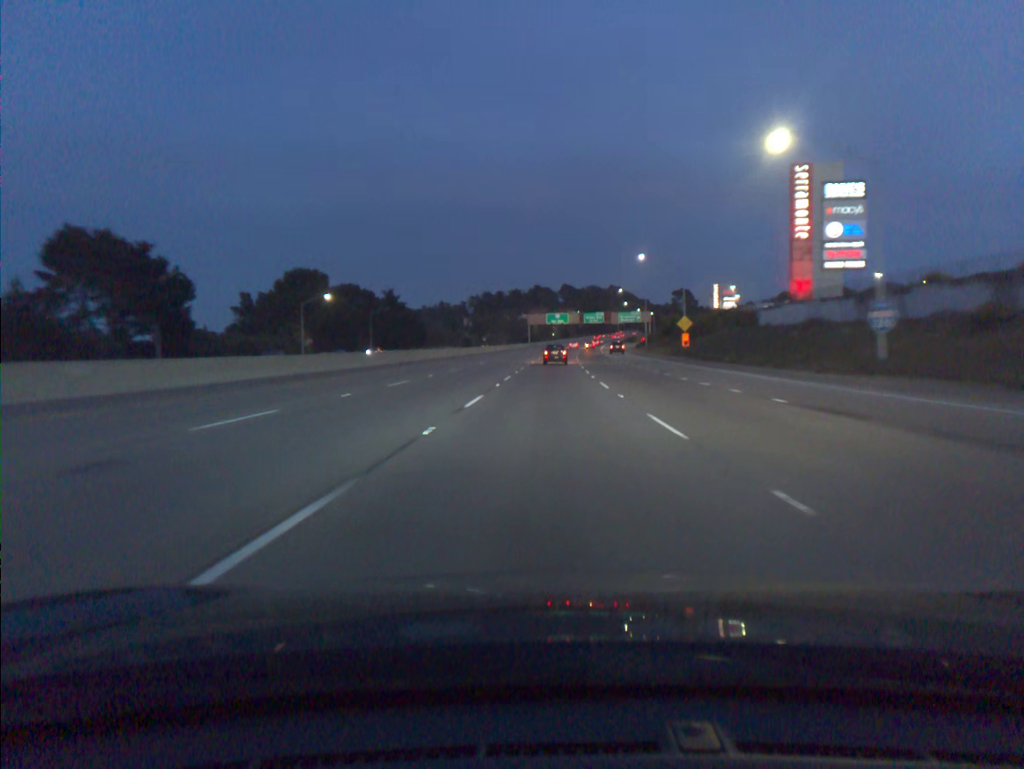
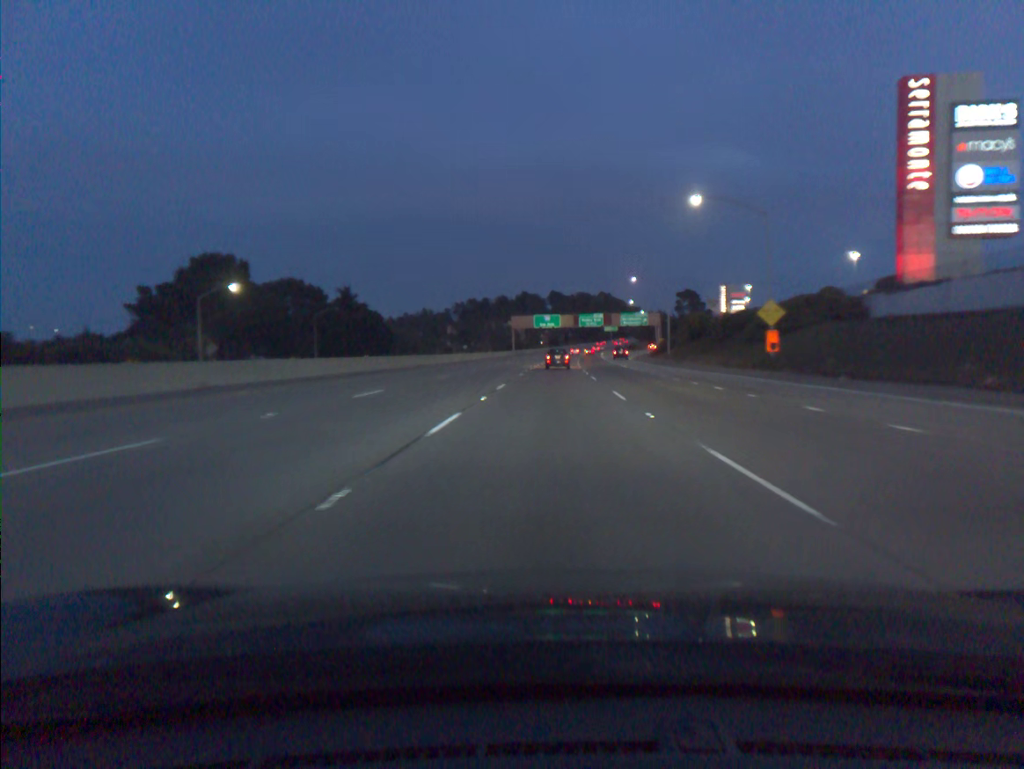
(+0.2, +34.4) m; +1°
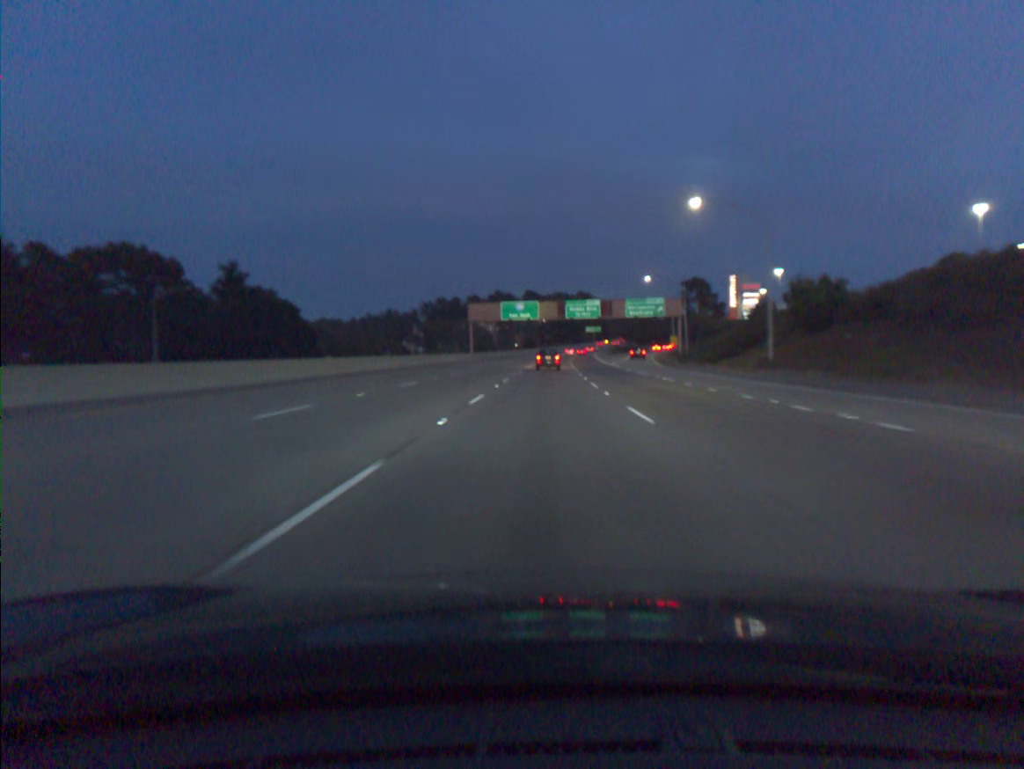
(+0.7, +50.9) m; +2°
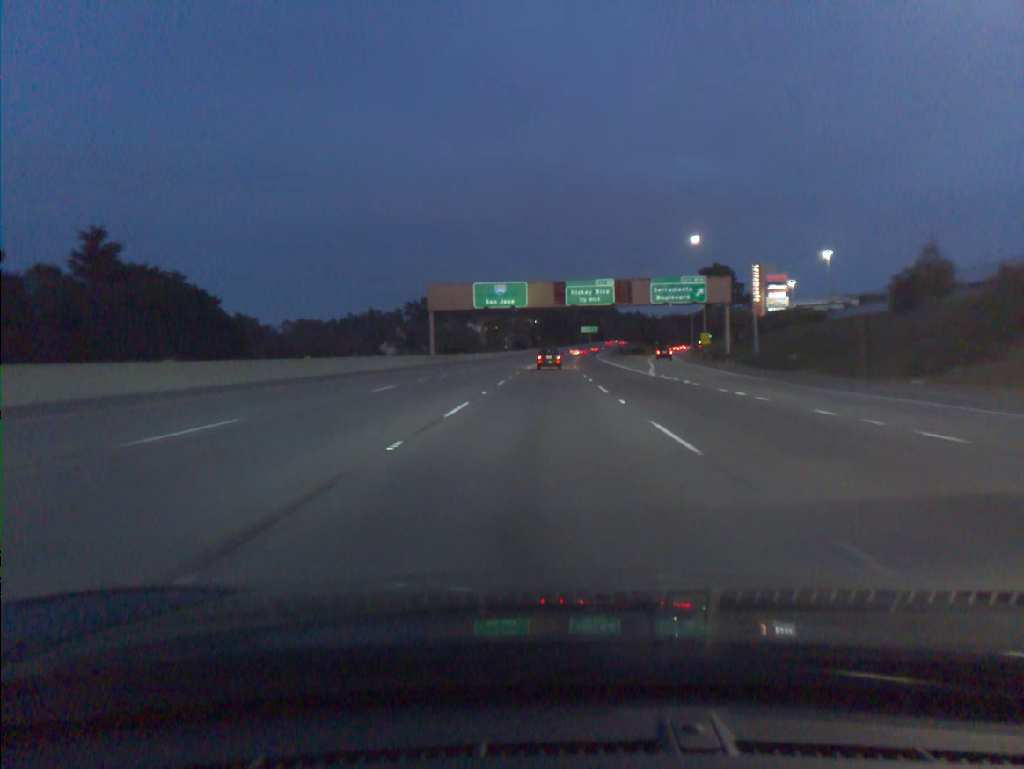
(+0.2, +33.5) m; +1°
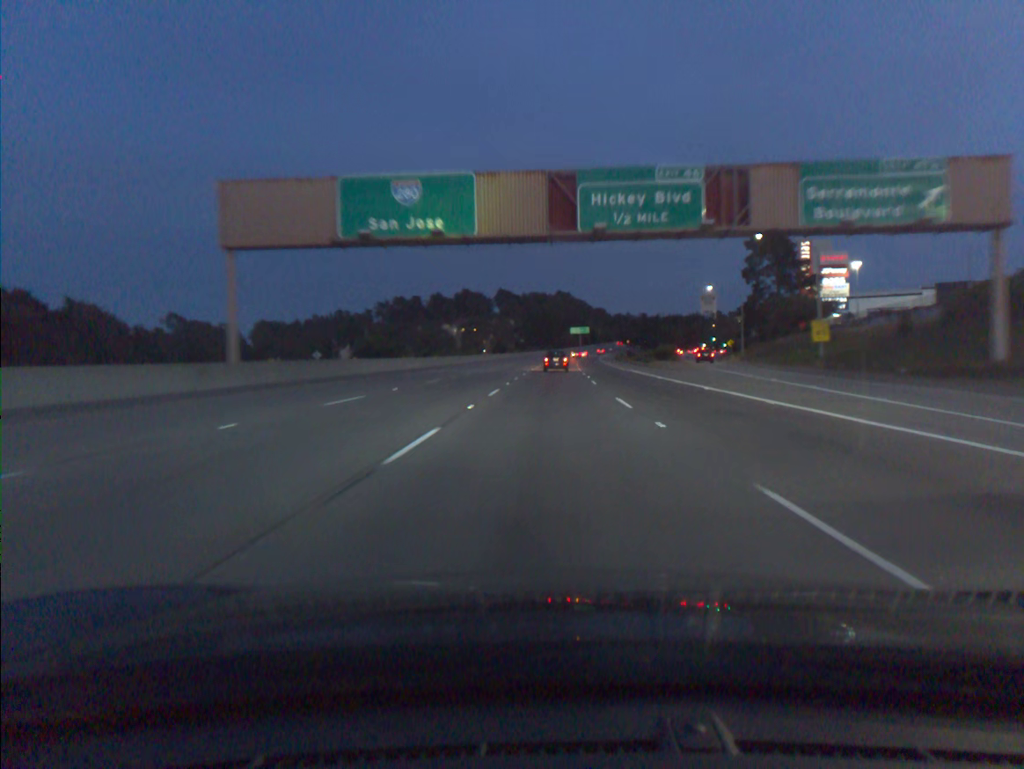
(+0.4, +49.9) m; +1°
